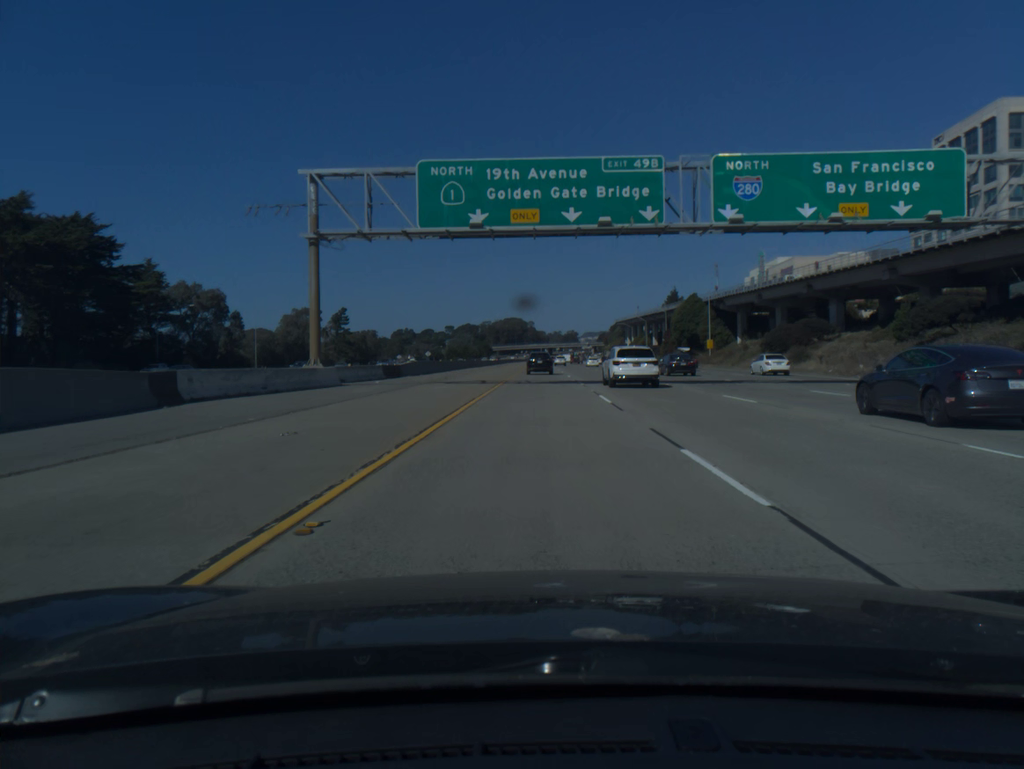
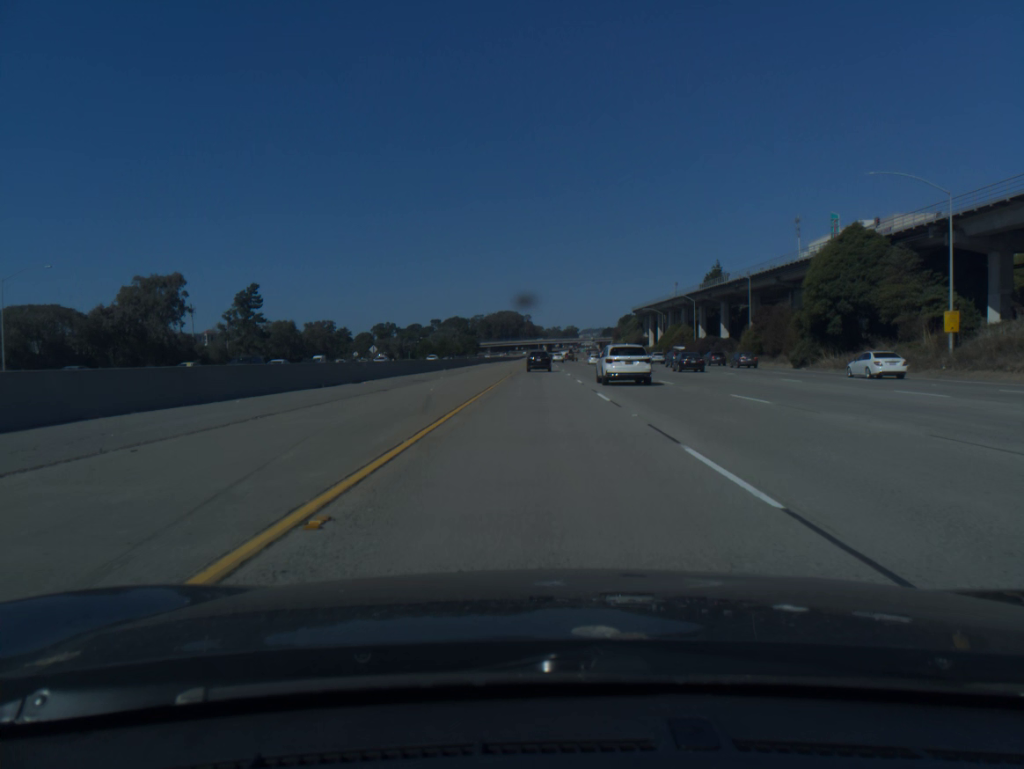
(0.0, +72.9) m; 0°
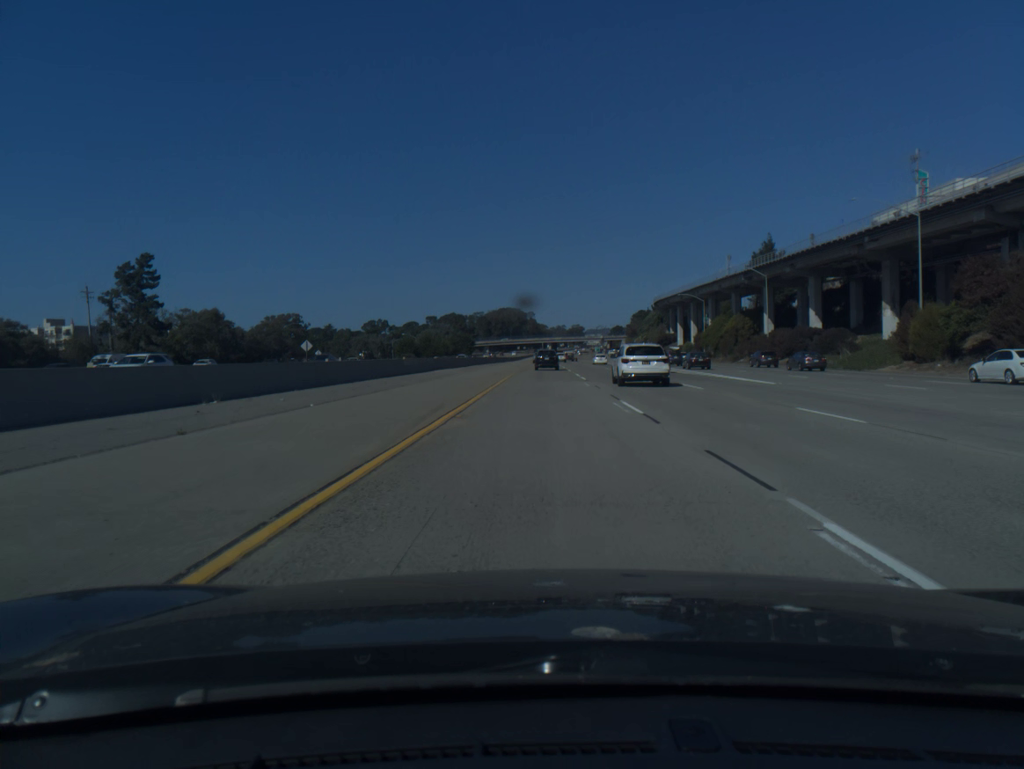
(-0.1, +48.0) m; 0°
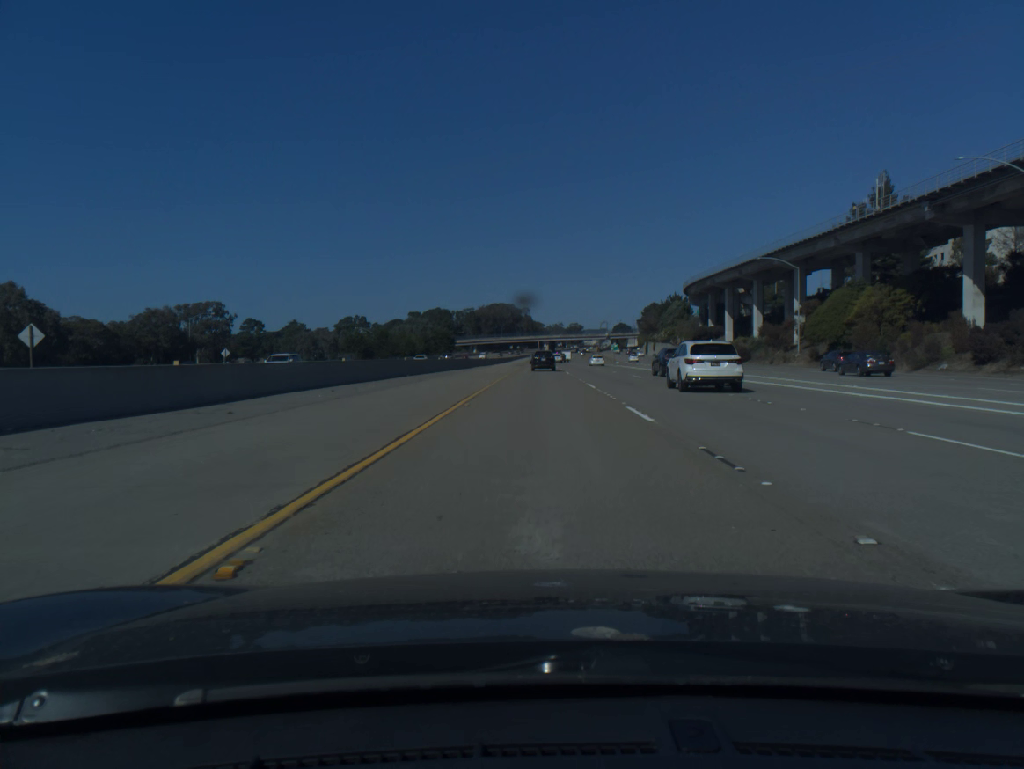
(+0.1, +60.1) m; 0°
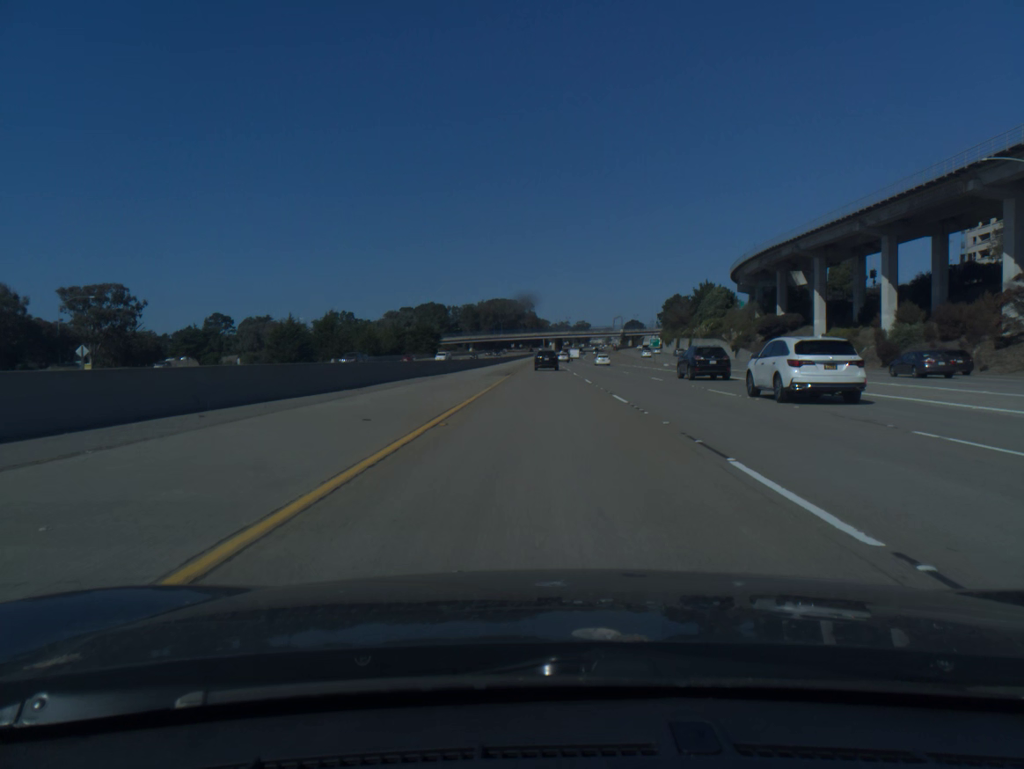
(-0.1, +49.2) m; 0°
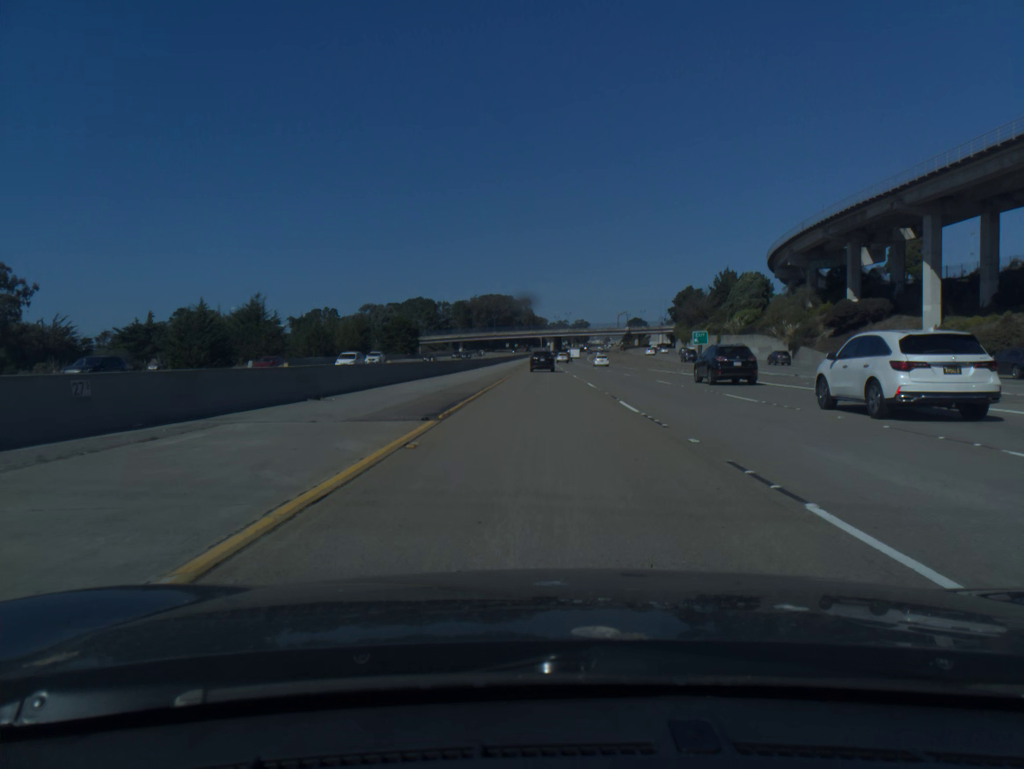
(0.0, +31.7) m; 0°
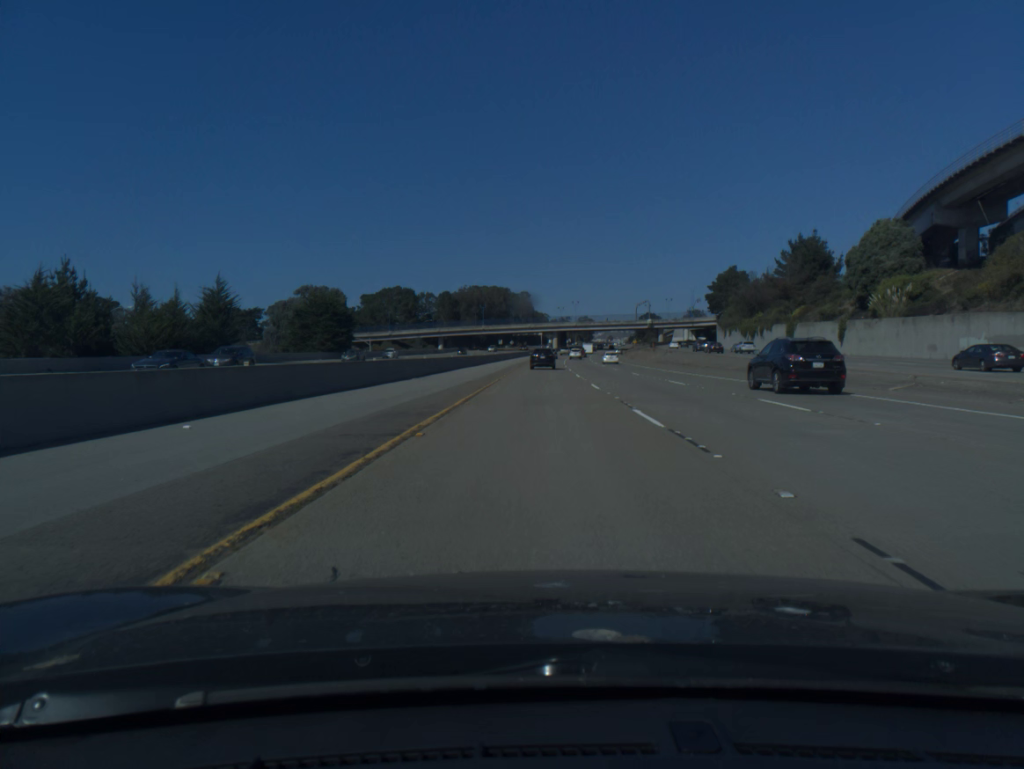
(0.0, +62.4) m; 0°
